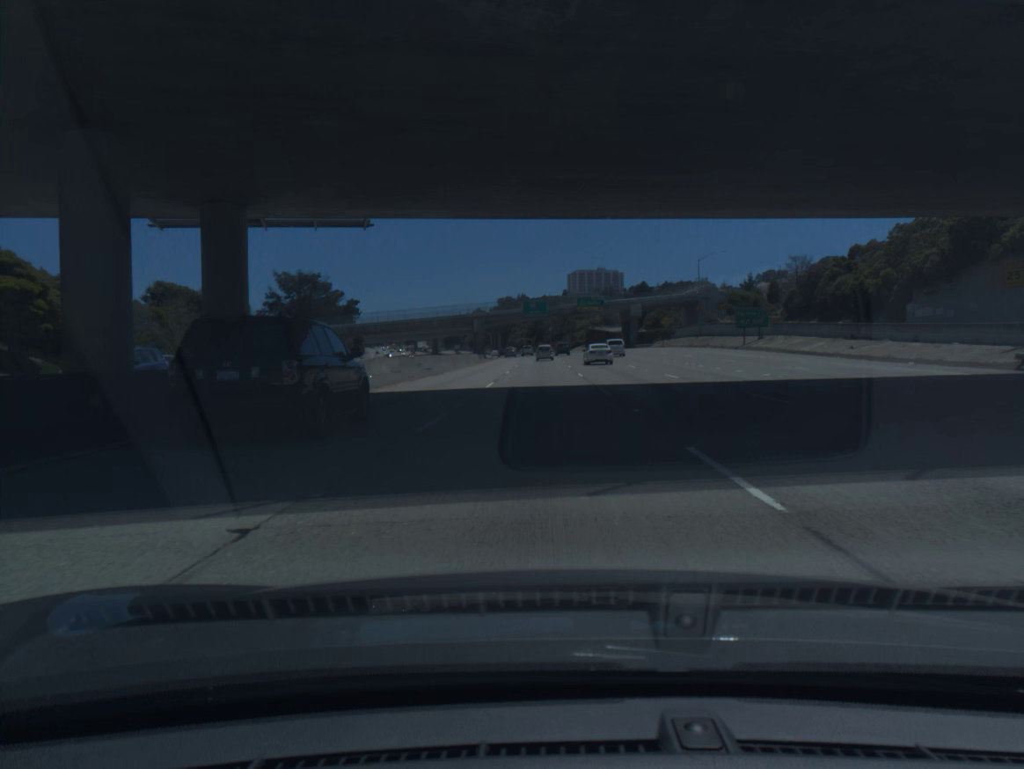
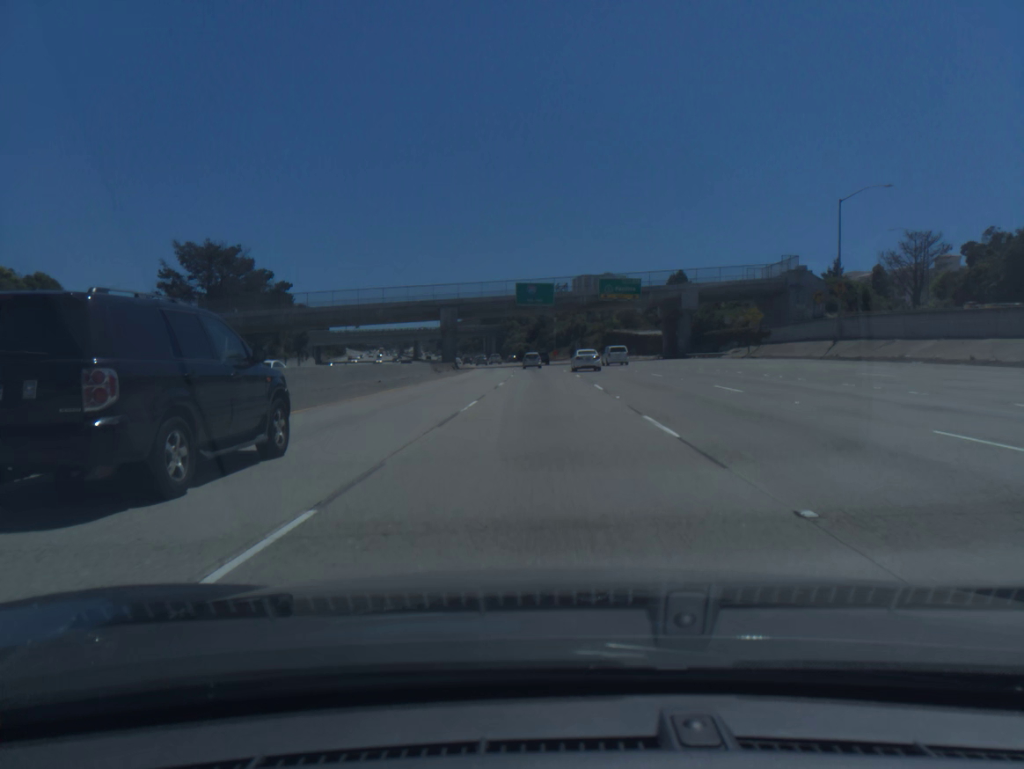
(-0.1, +53.5) m; 0°
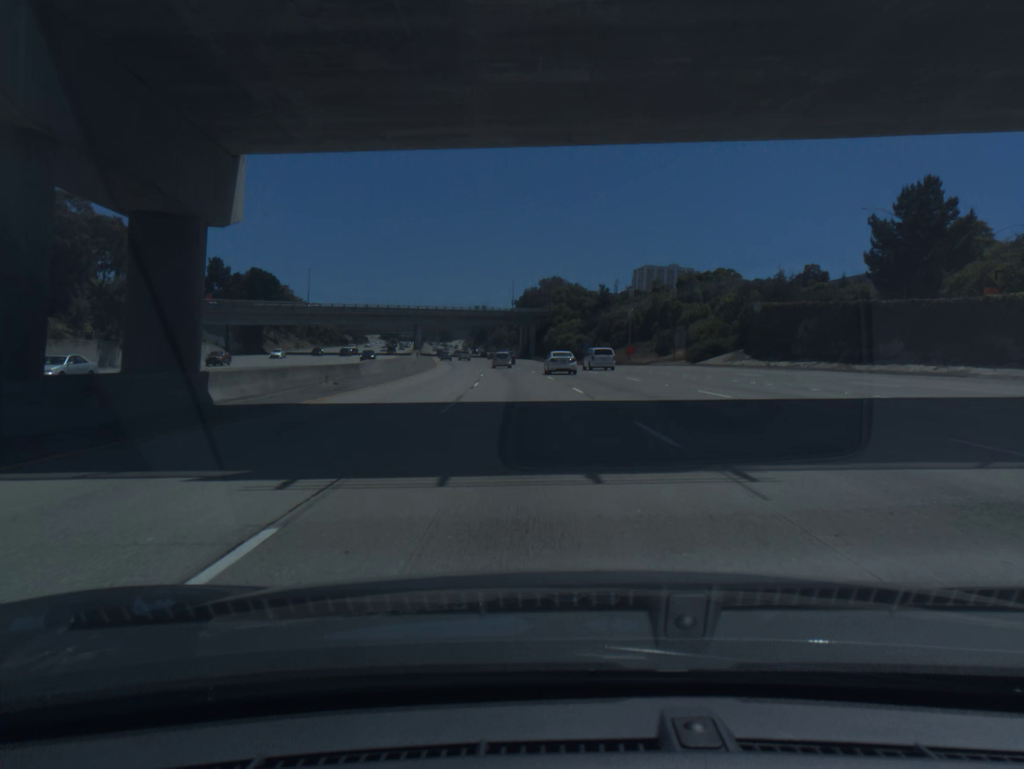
(-1.6, +88.6) m; -4°
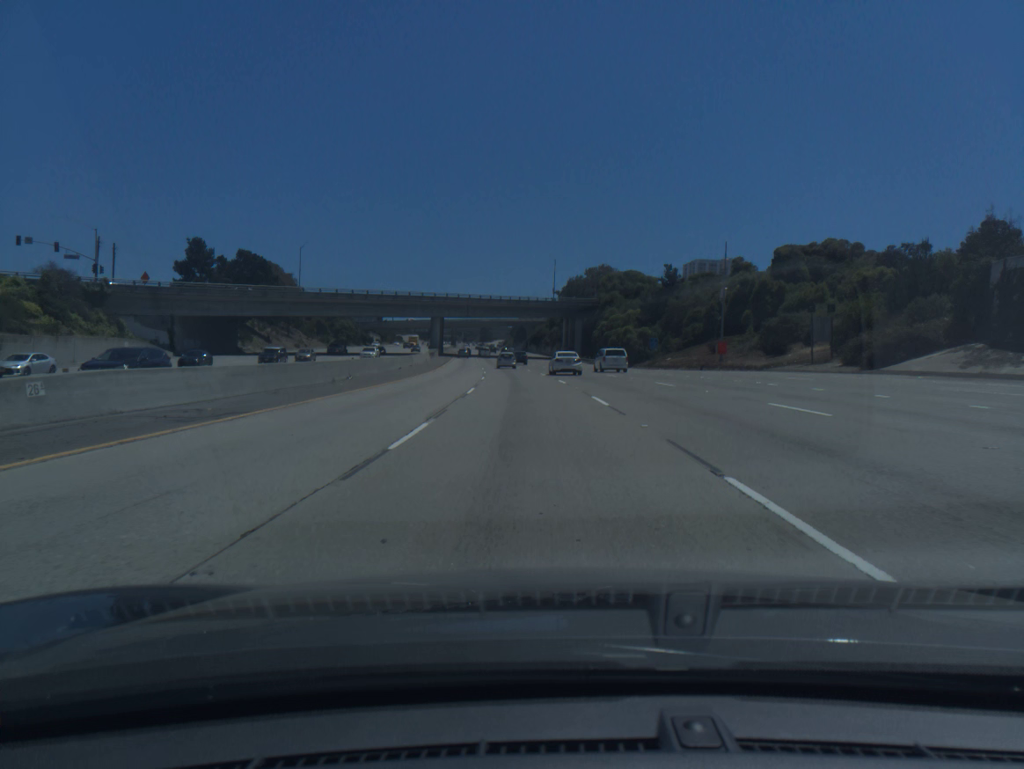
(-0.9, +35.5) m; -3°
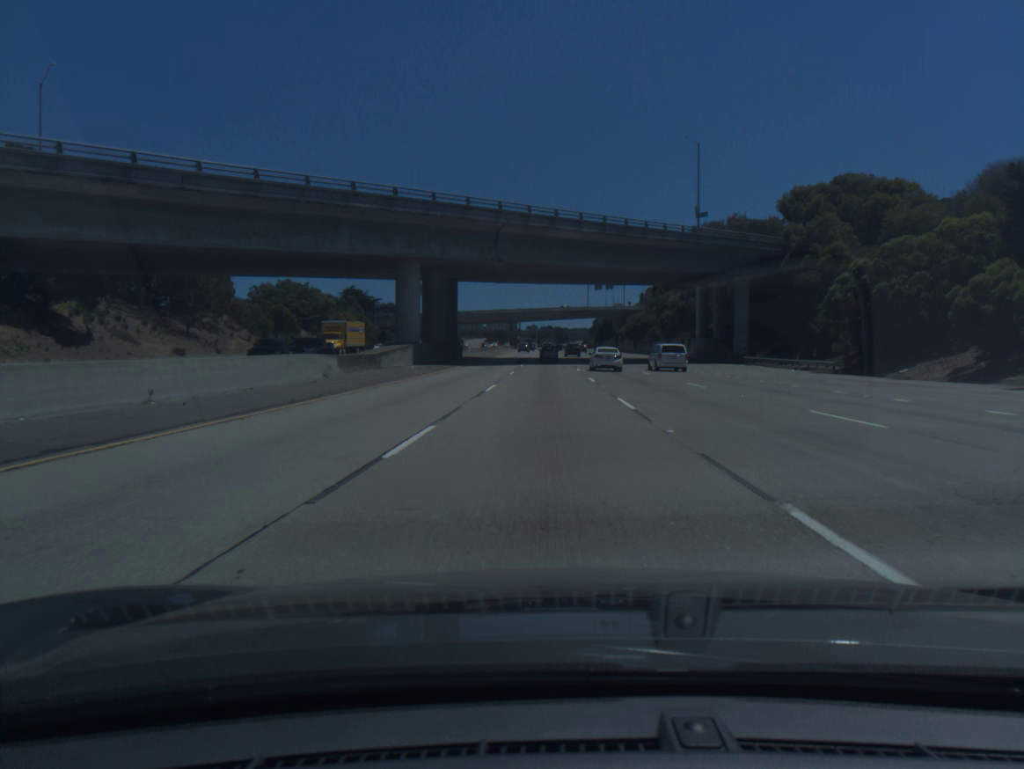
(-5.2, +88.6) m; -6°
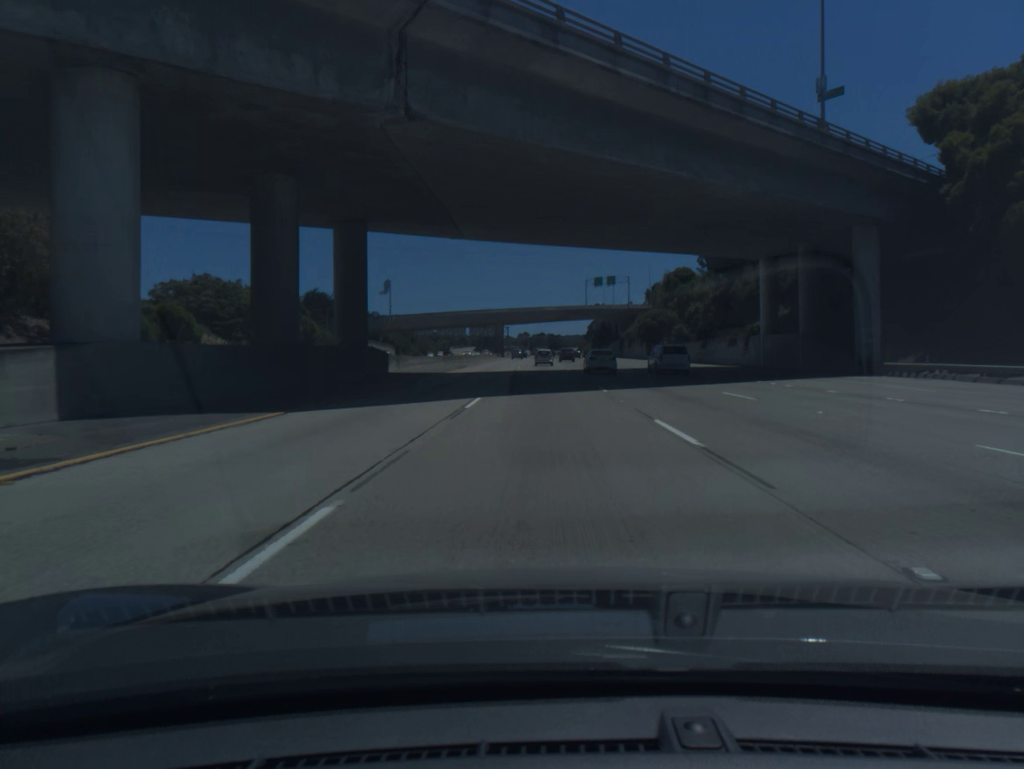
(+0.1, +35.7) m; 0°
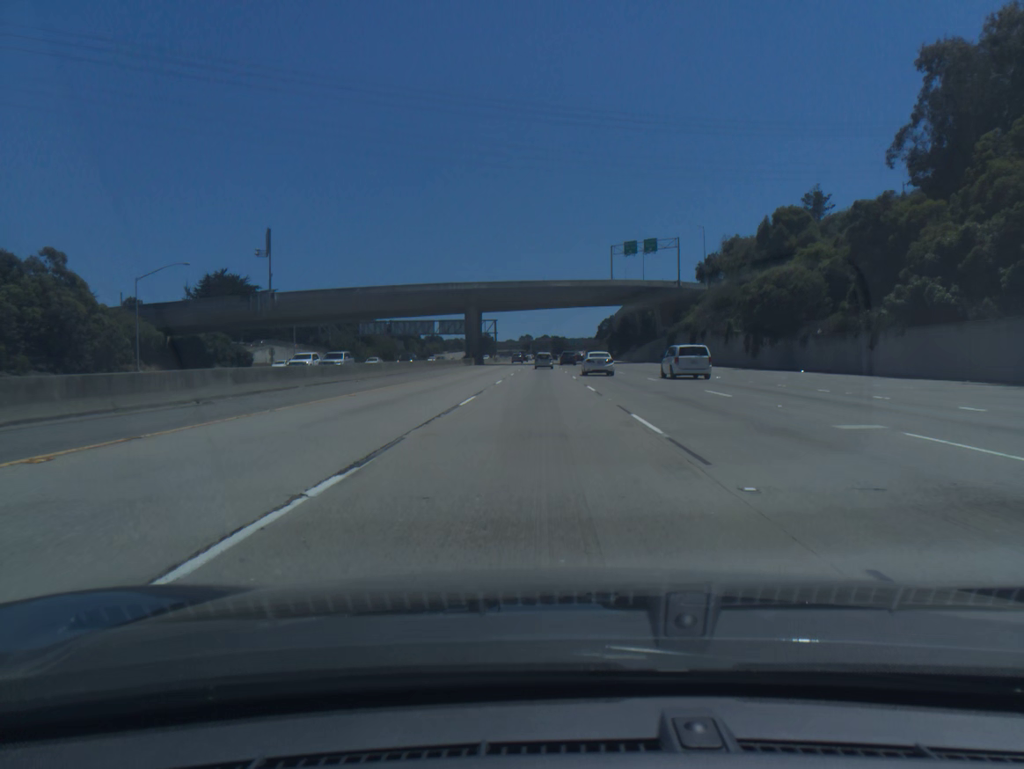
(+0.3, +71.5) m; 0°
